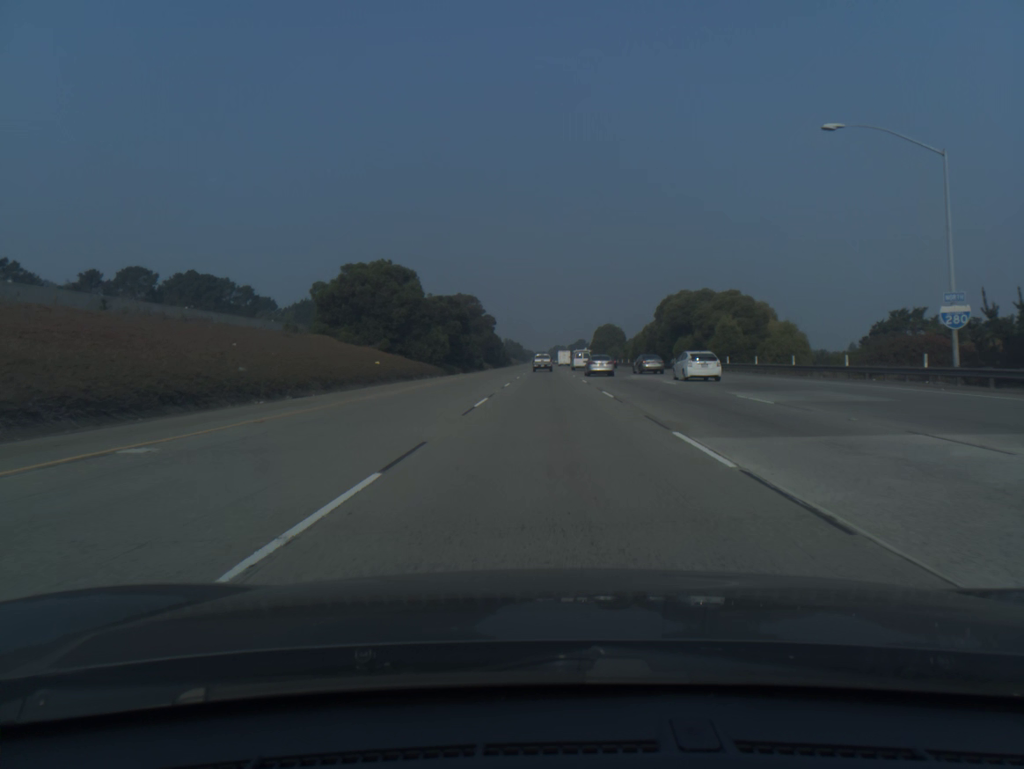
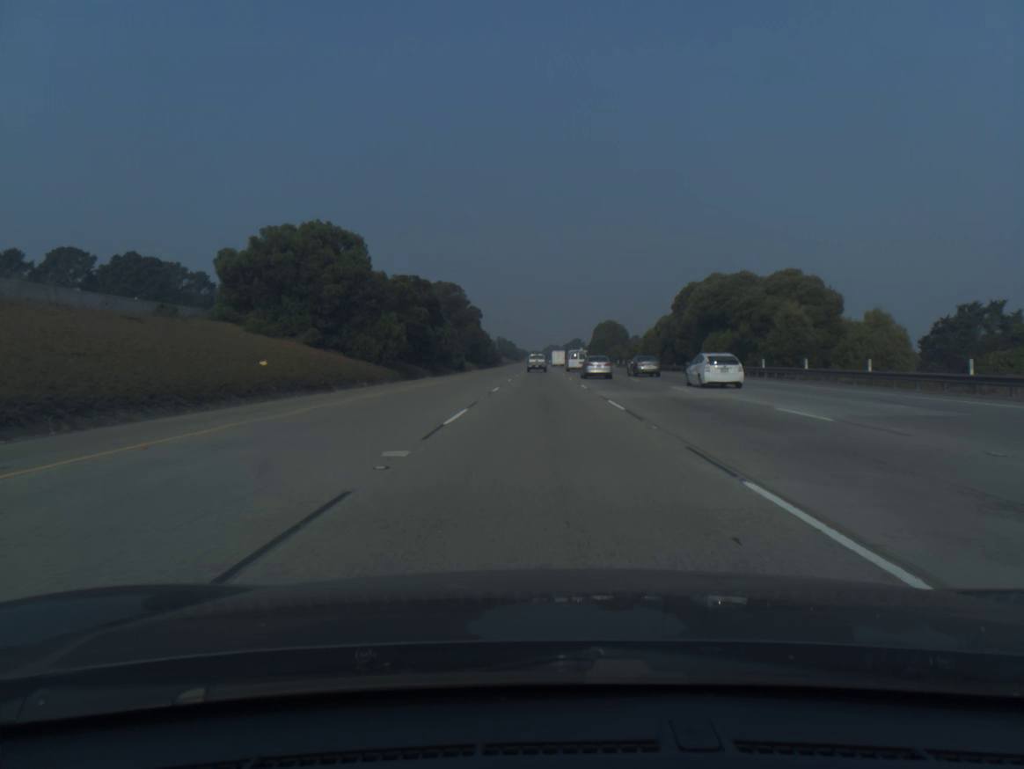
(+0.1, +19.2) m; +1°
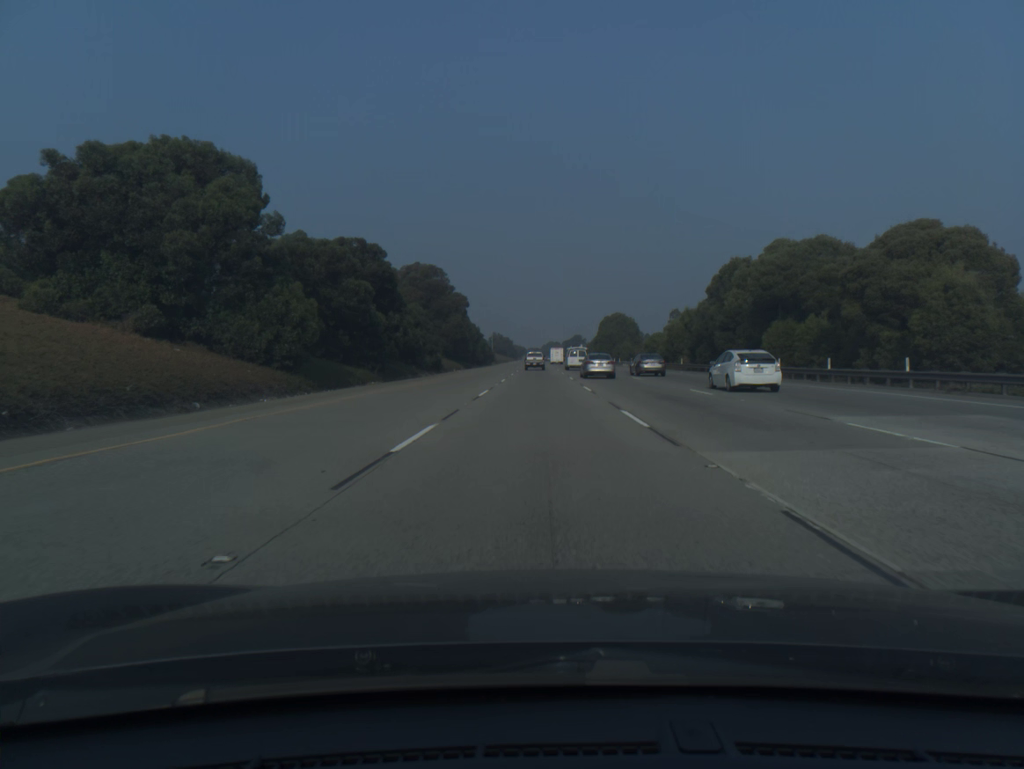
(0.0, +19.2) m; 0°
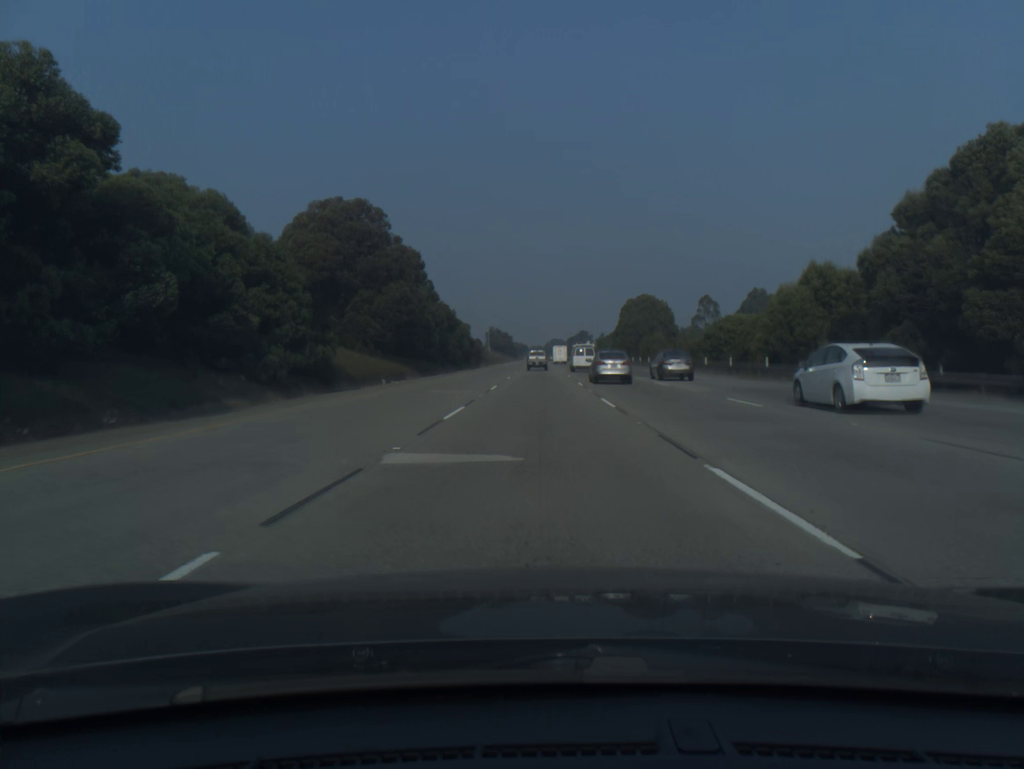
(-0.1, +38.3) m; 0°
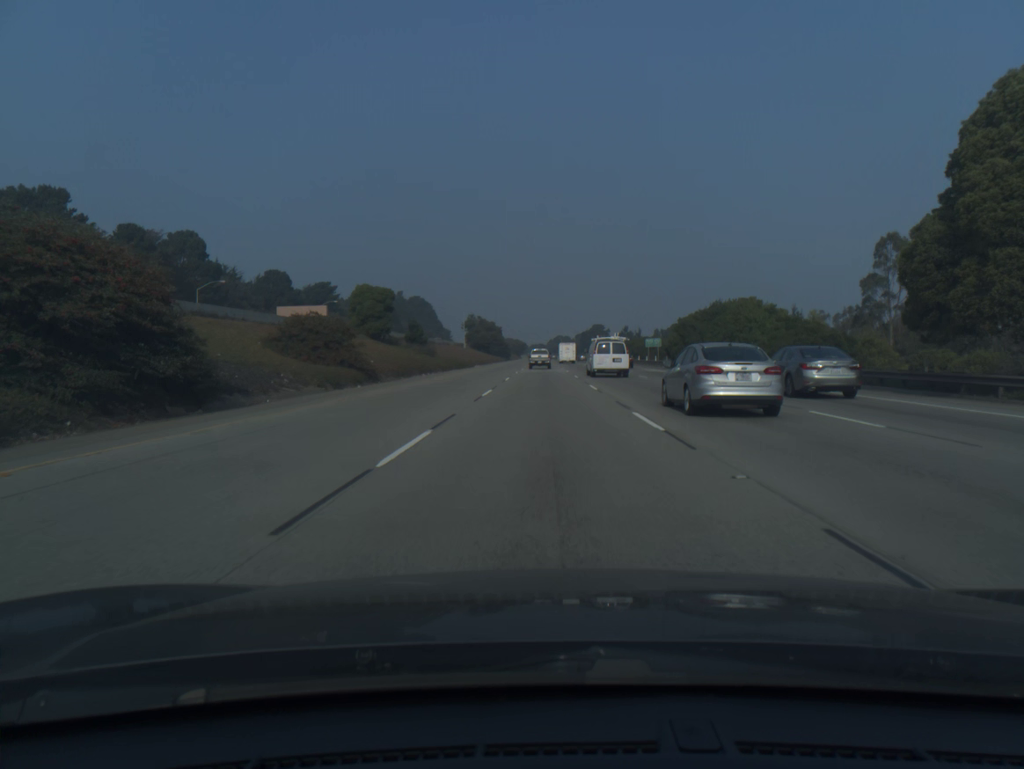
(-0.2, +94.5) m; 0°
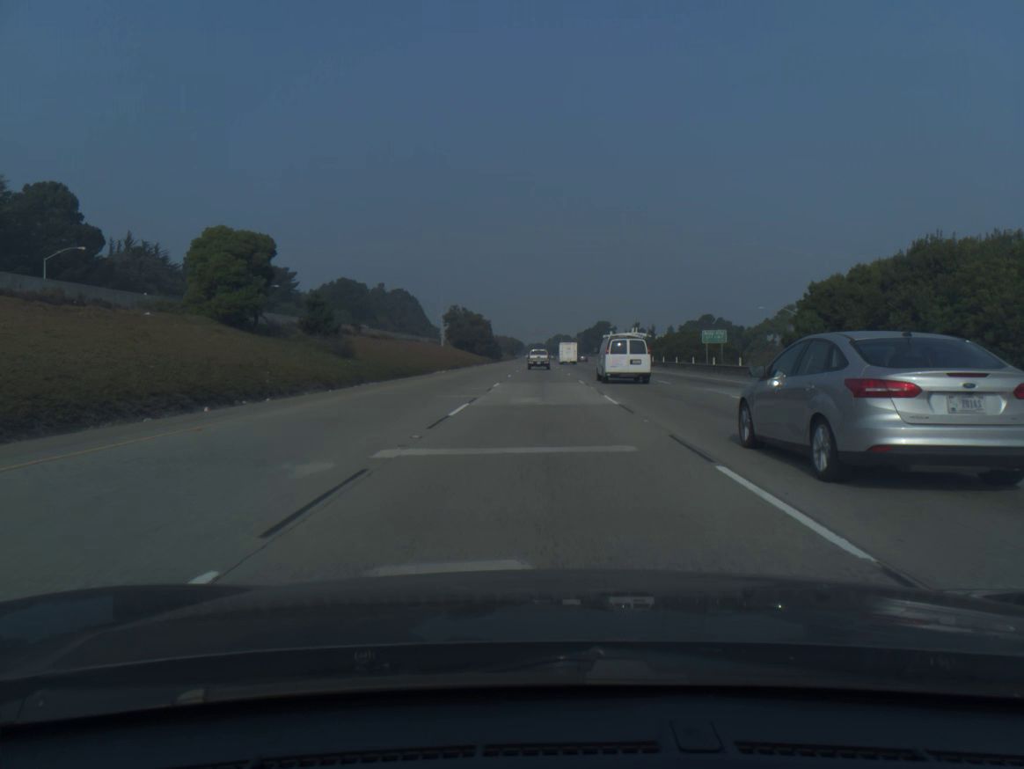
(0.0, +37.3) m; 0°
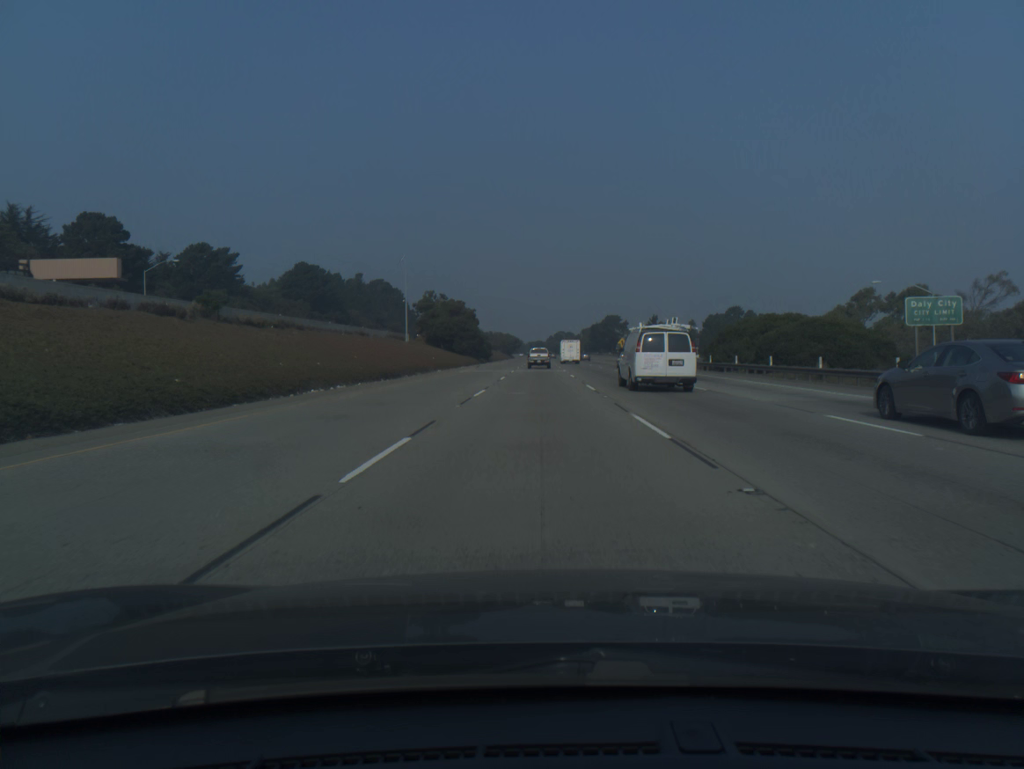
(0.0, +37.0) m; 0°
